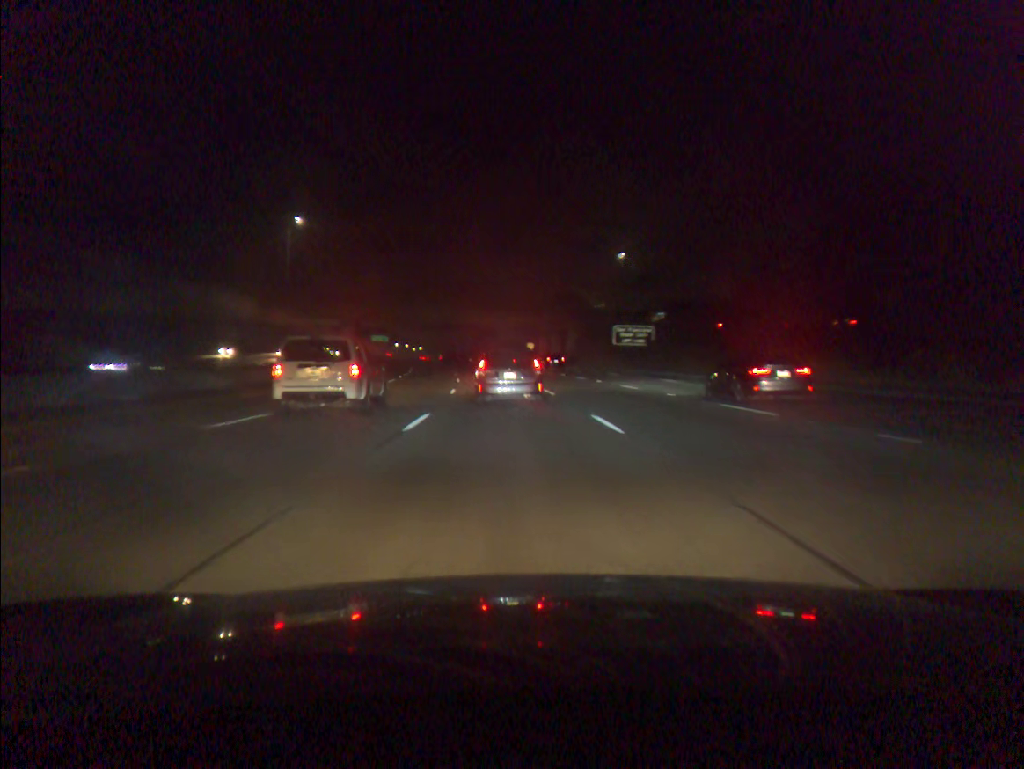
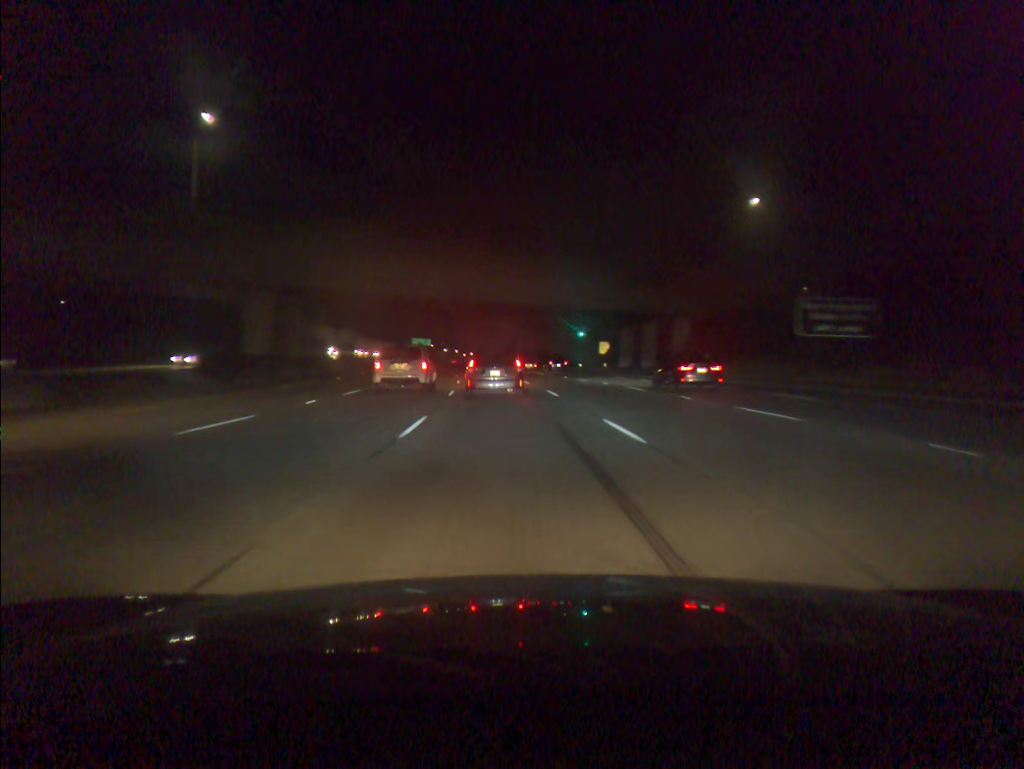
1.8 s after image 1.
(-1.7, +44.2) m; -4°
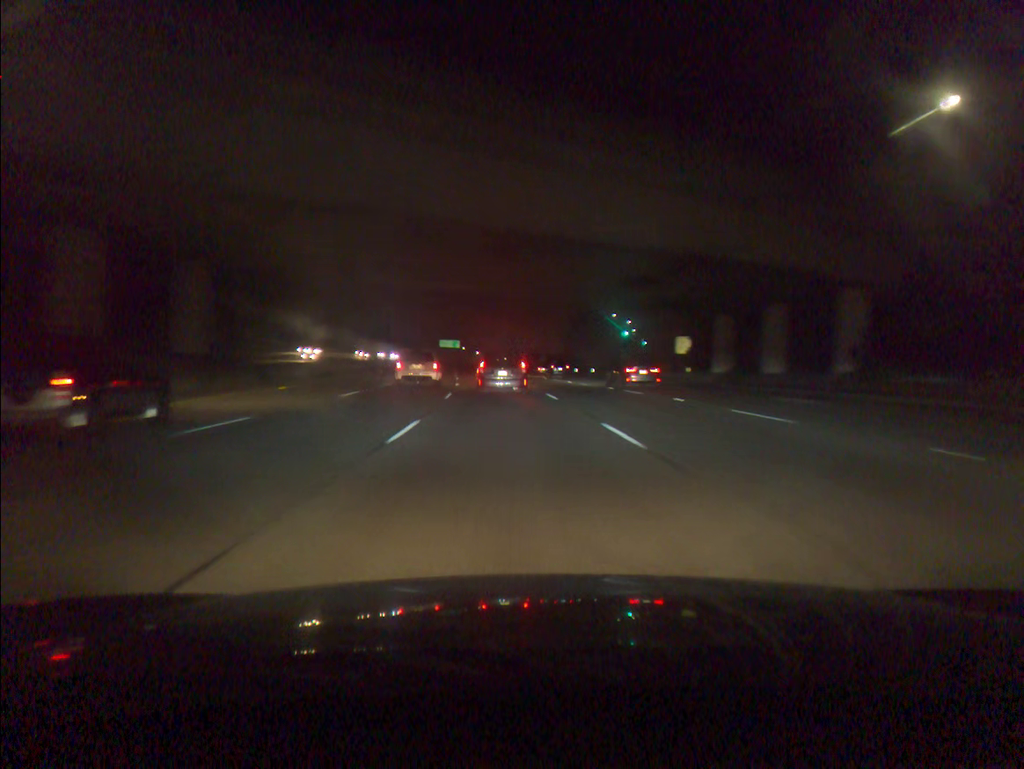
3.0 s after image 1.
(-0.6, +28.8) m; -3°
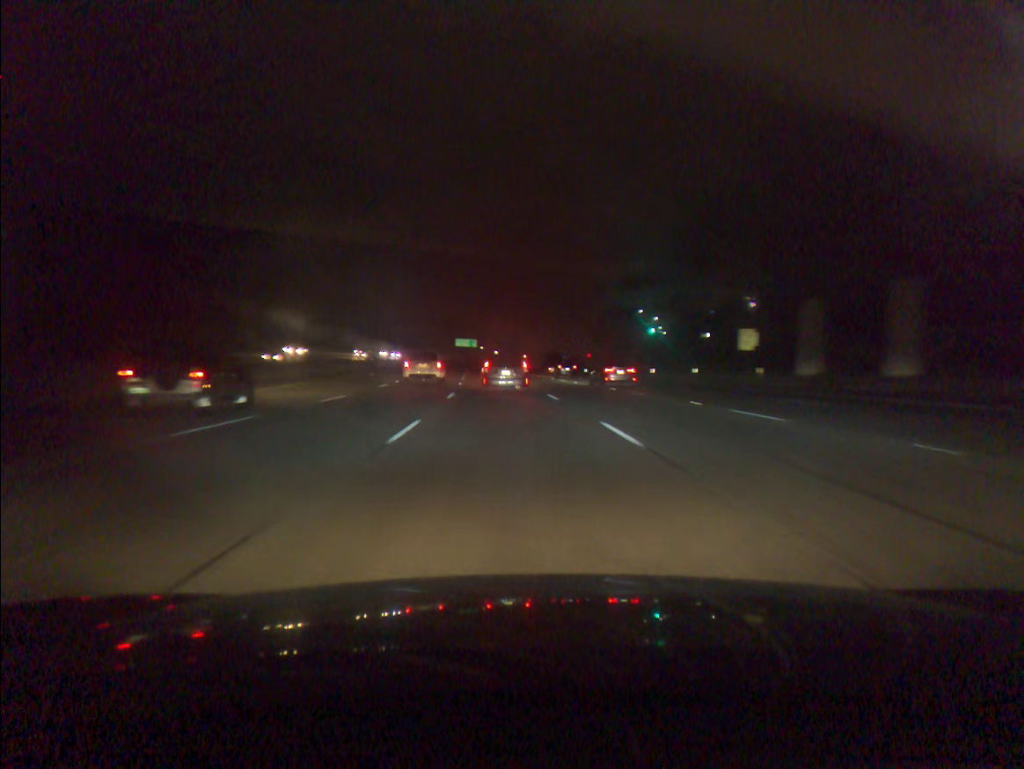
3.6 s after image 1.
(-0.2, +14.3) m; -1°
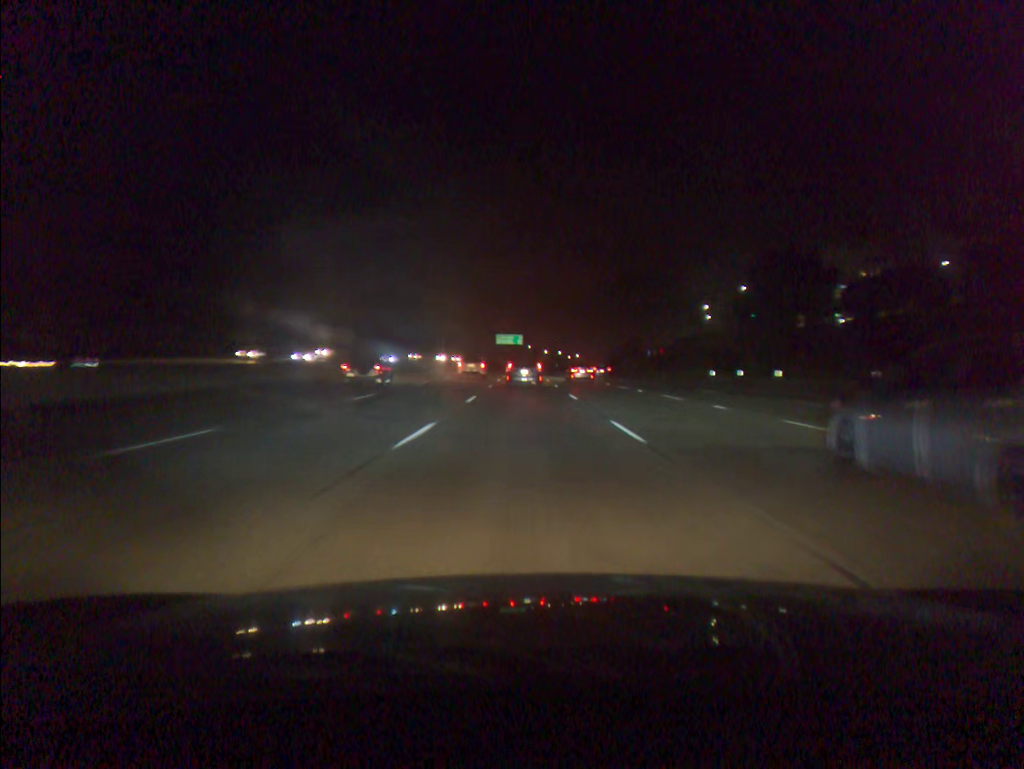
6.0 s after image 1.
(-2.1, +56.7) m; -4°
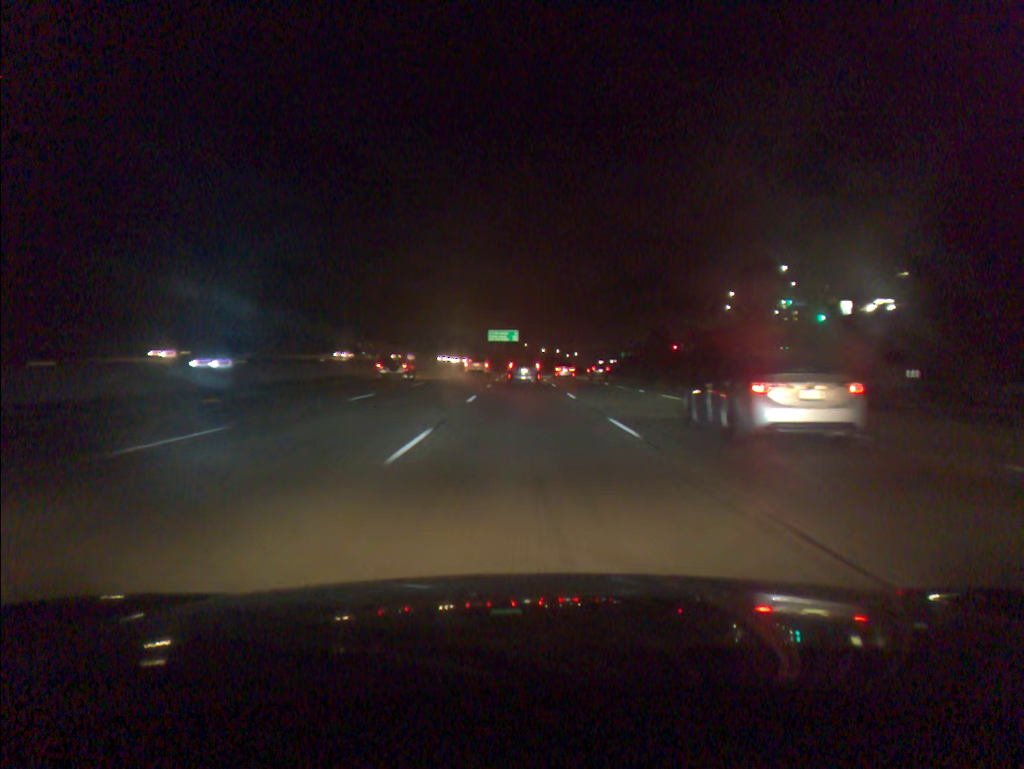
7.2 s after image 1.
(0.0, +28.5) m; 0°
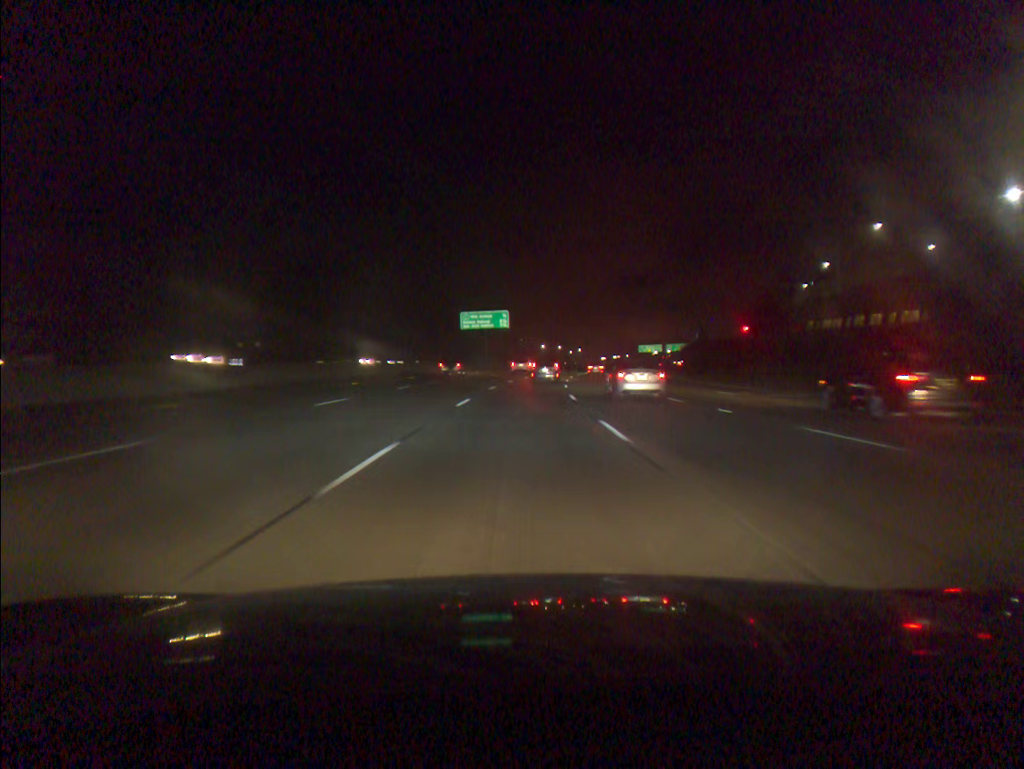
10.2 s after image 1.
(+0.4, +73.2) m; 0°
